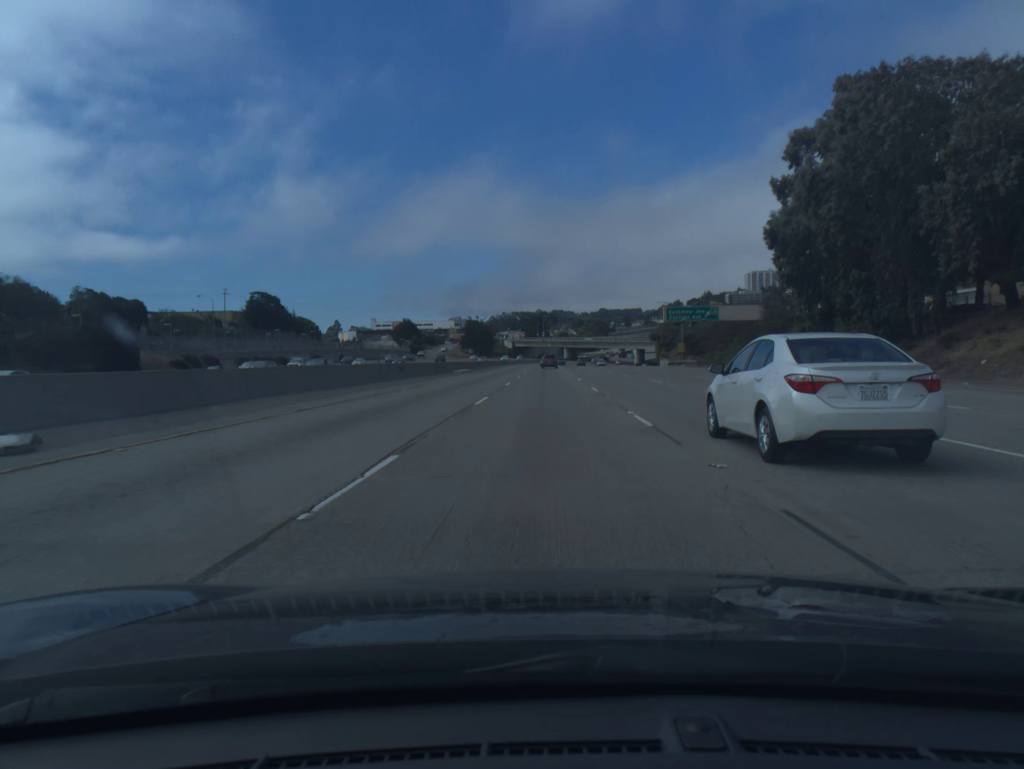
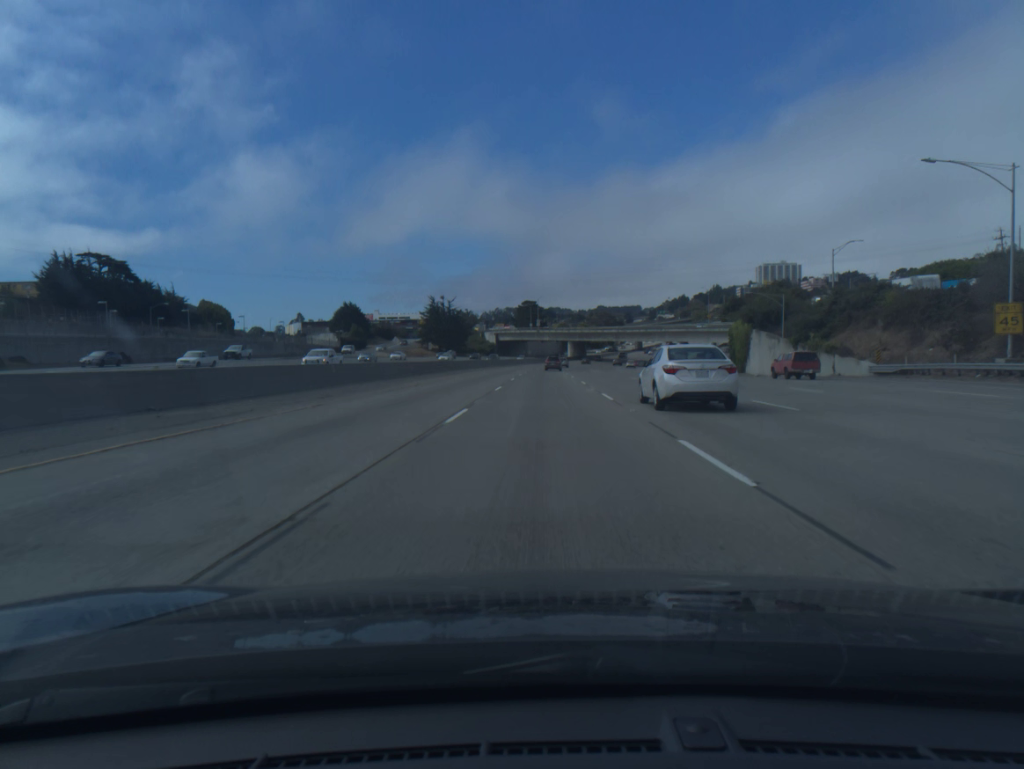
(+0.1, +93.9) m; 0°
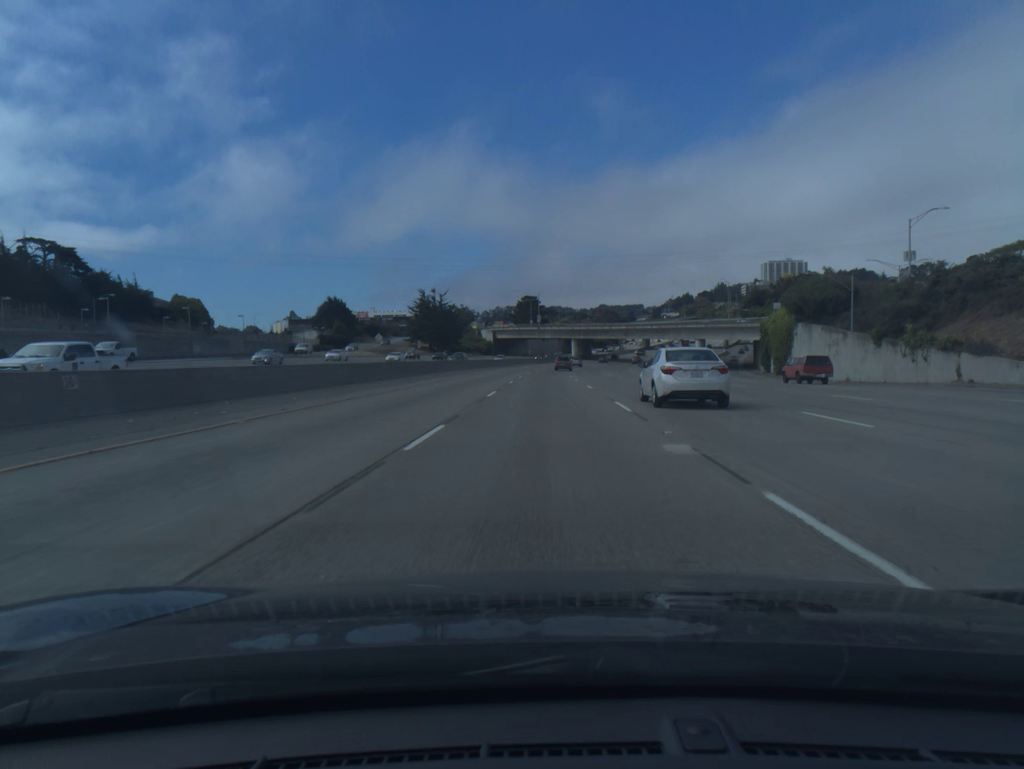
(0.0, +18.8) m; 0°
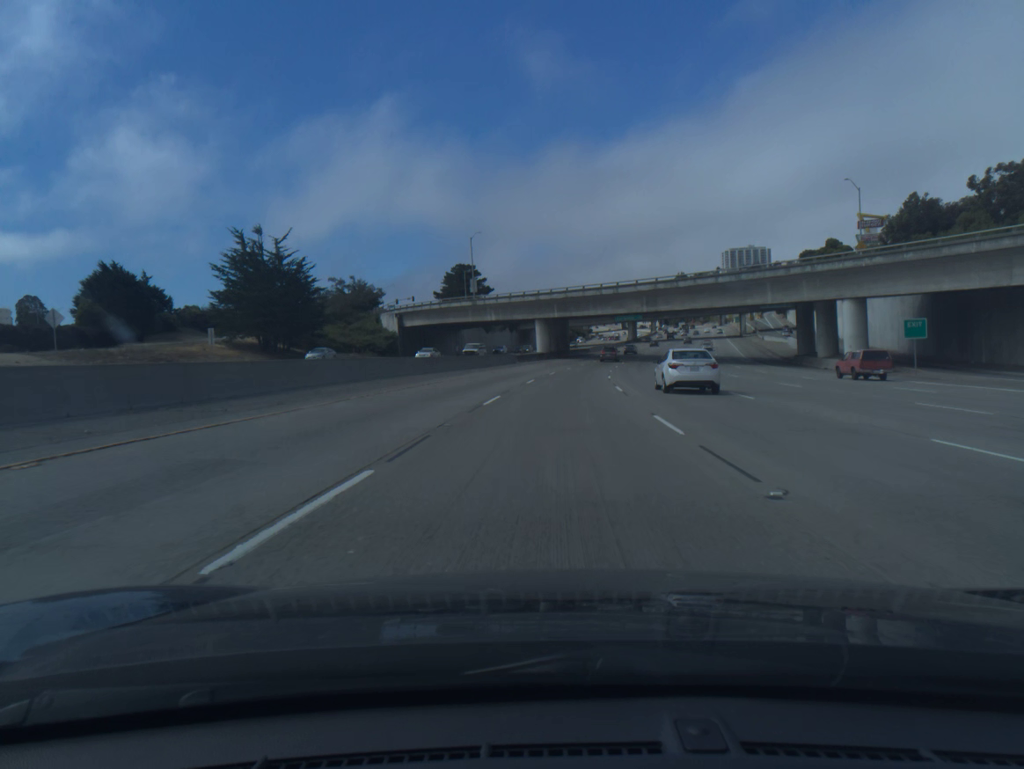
(+1.3, +93.5) m; +3°
